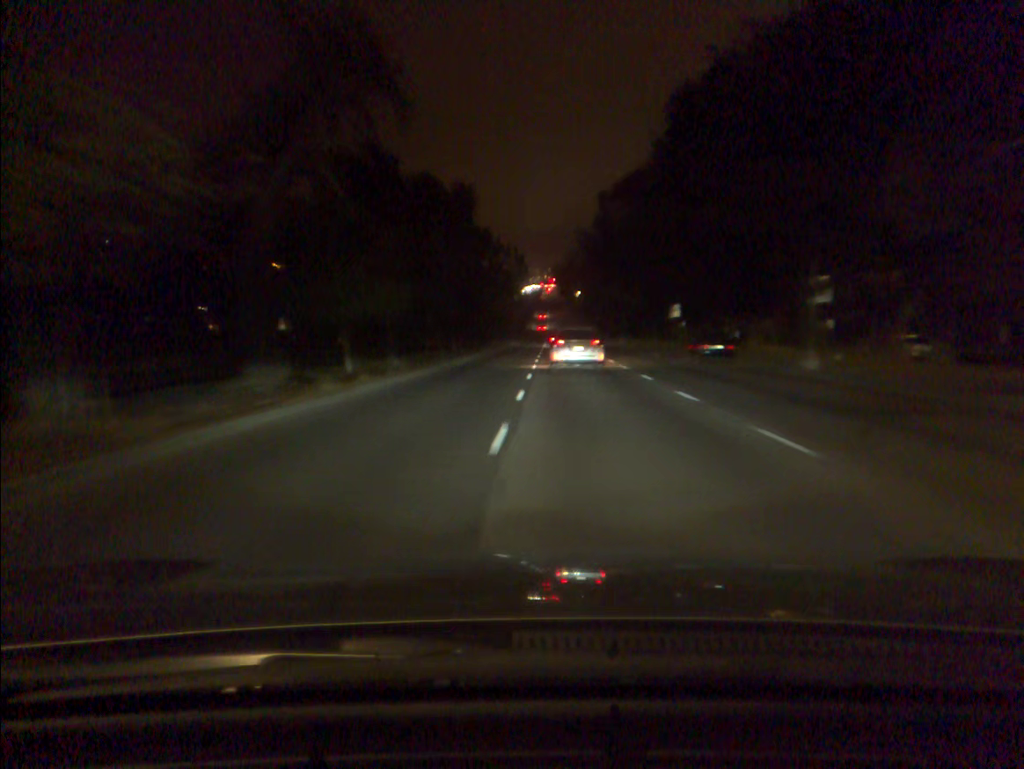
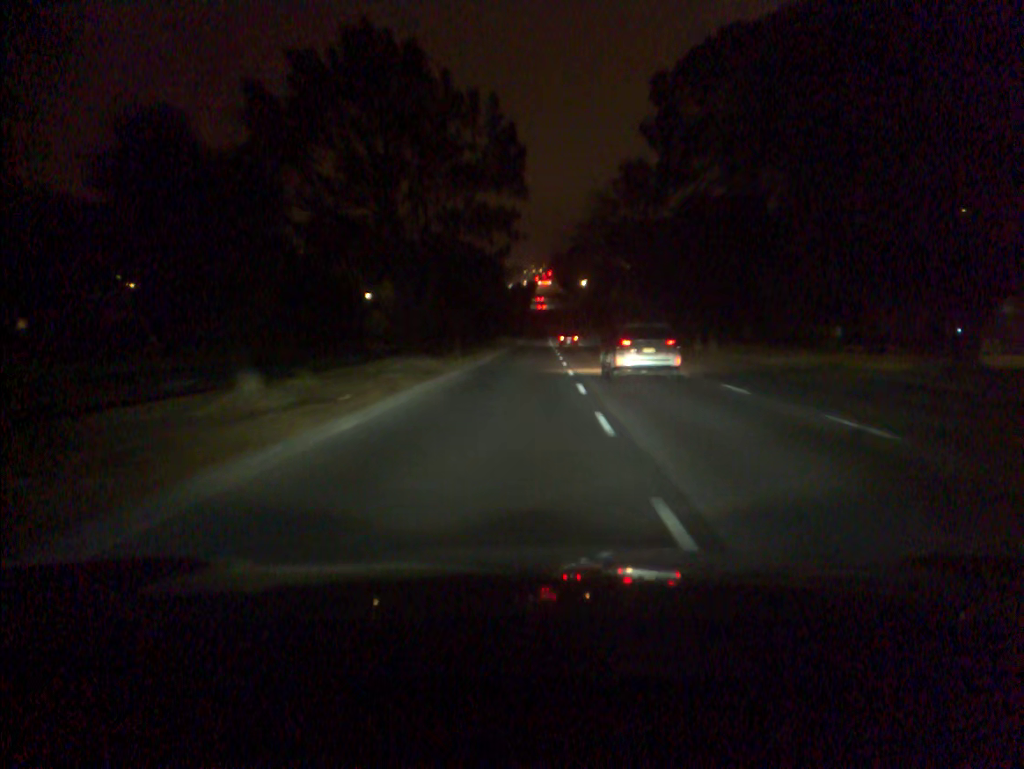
(0.0, +49.9) m; 0°
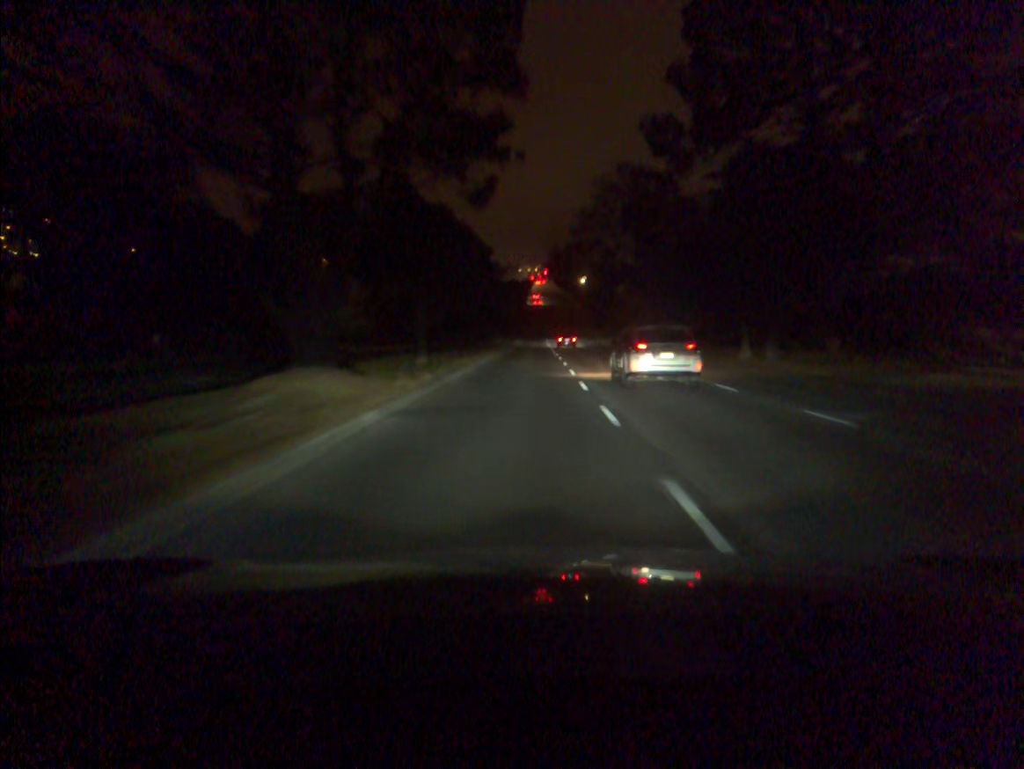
(0.0, +13.1) m; 0°
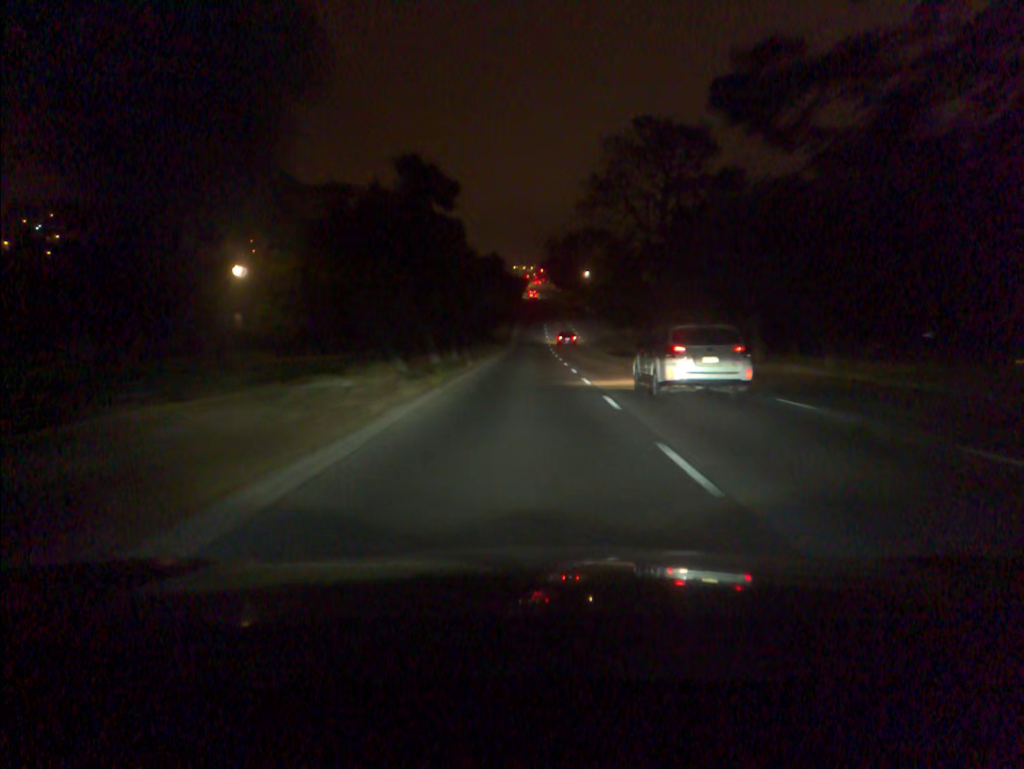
(+0.2, +26.4) m; 0°
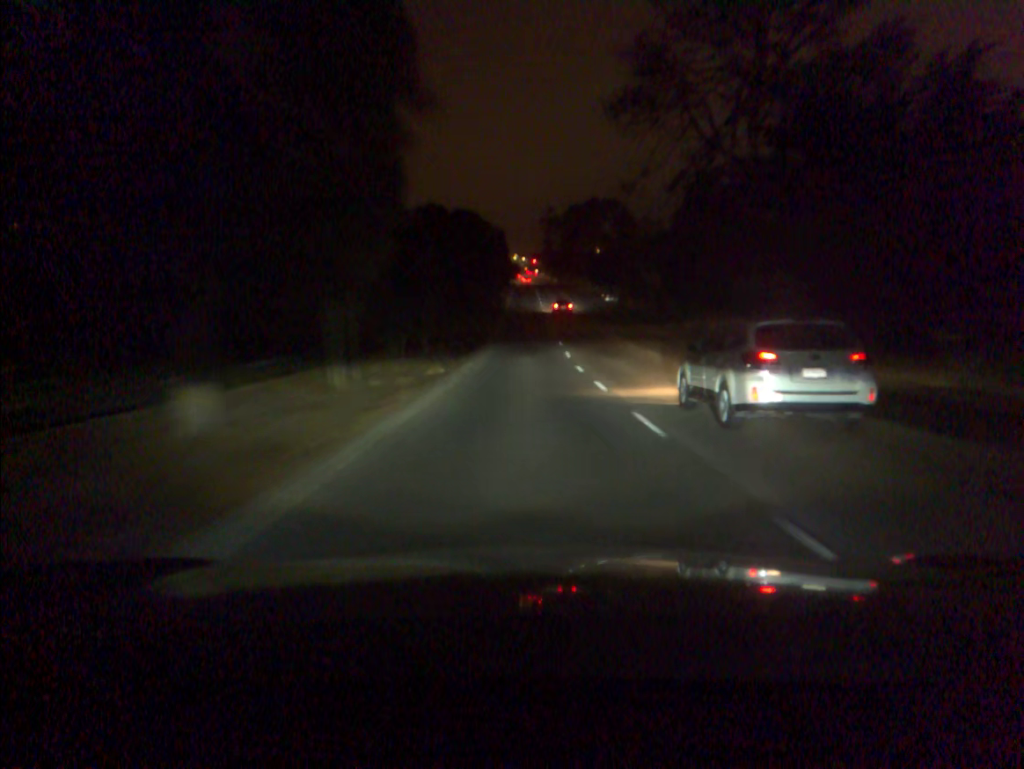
(+0.2, +40.5) m; +1°
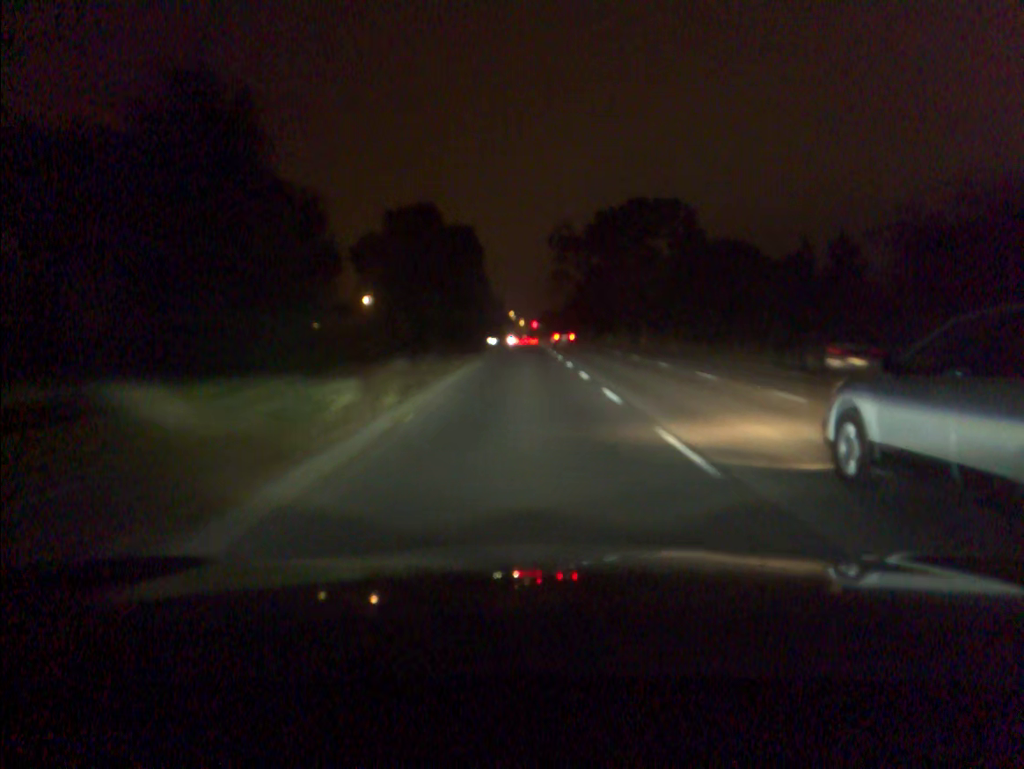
(0.0, +67.6) m; 0°
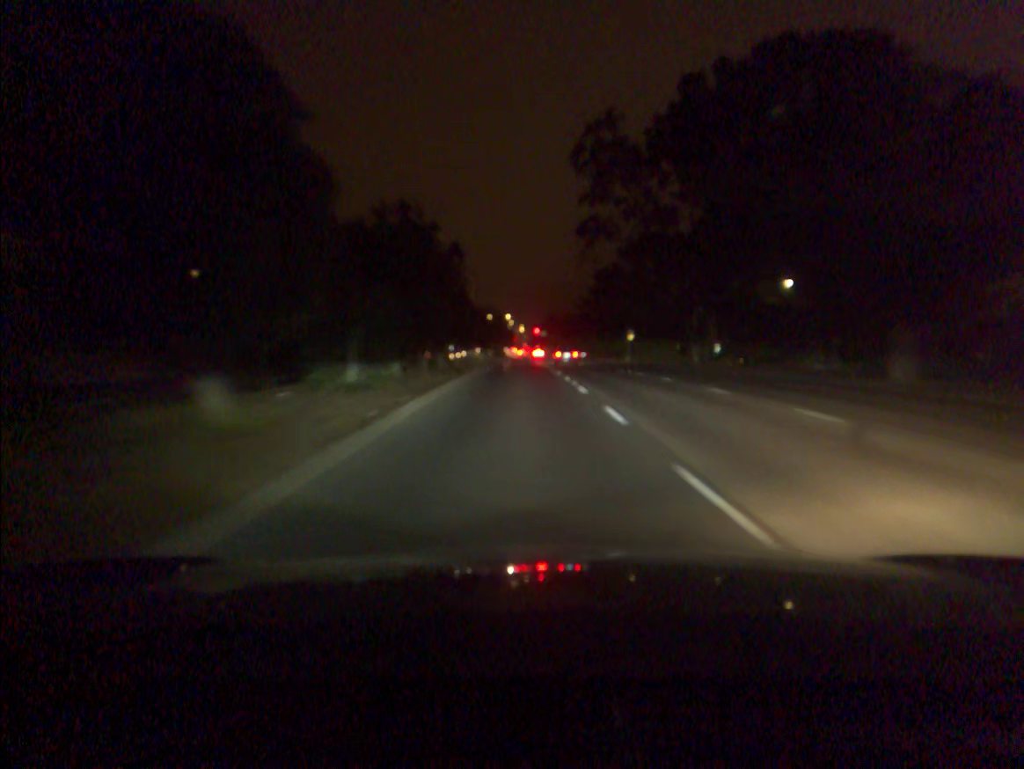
(+0.2, +52.5) m; 0°
